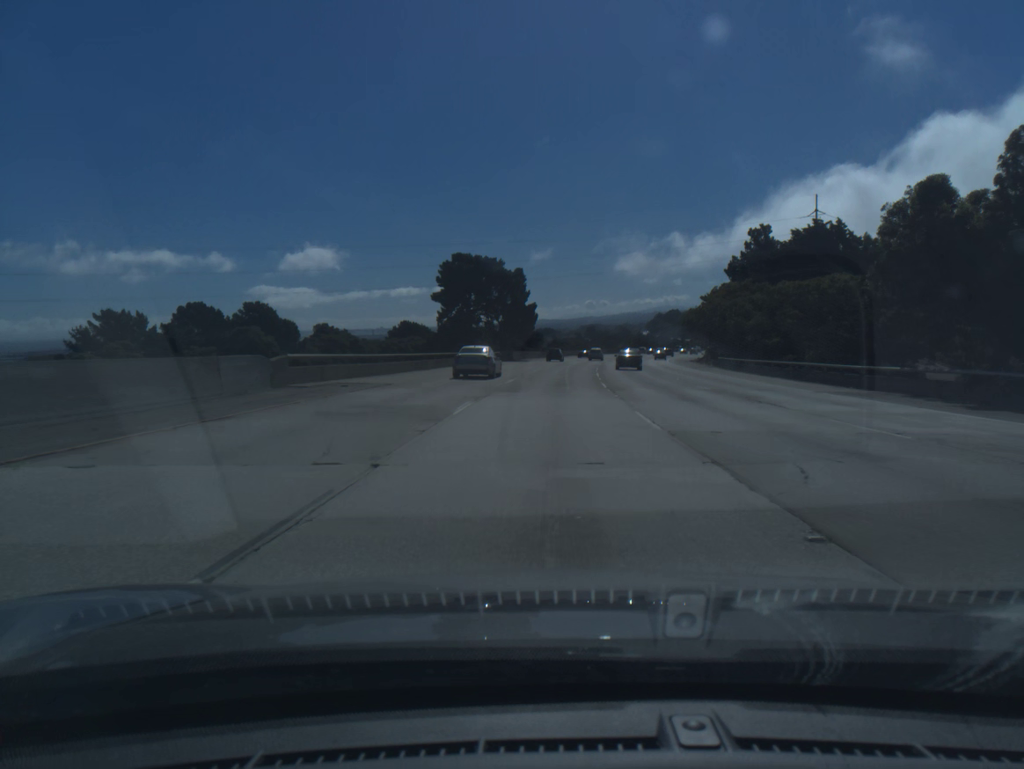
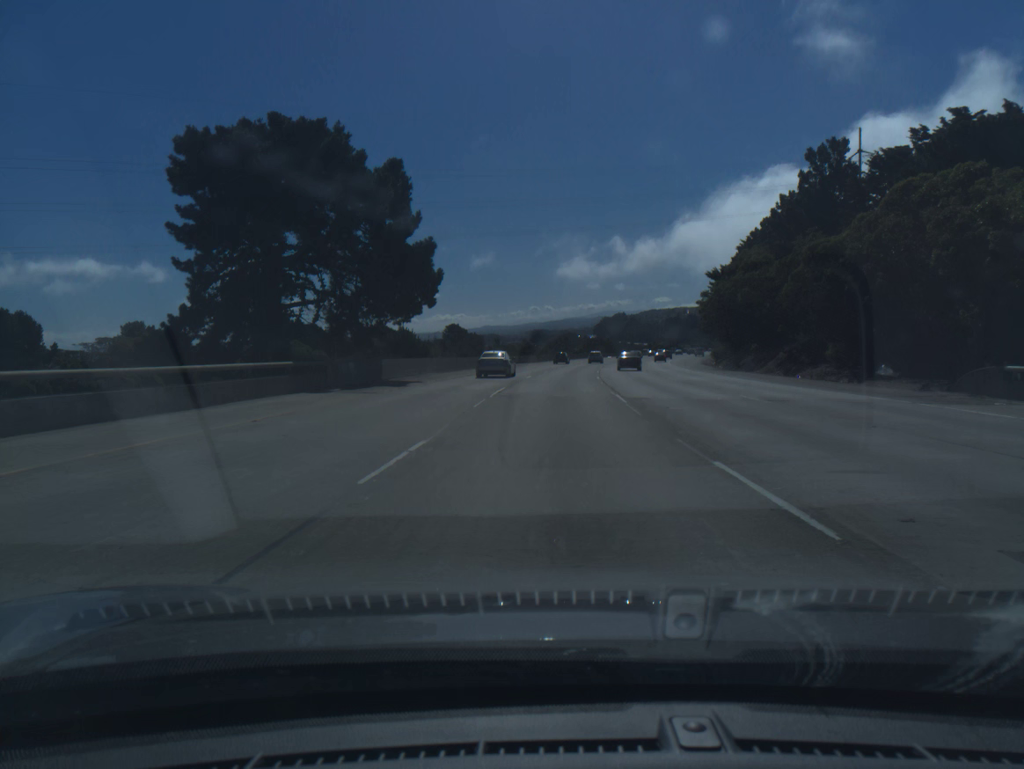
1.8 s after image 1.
(+1.5, +51.6) m; +4°
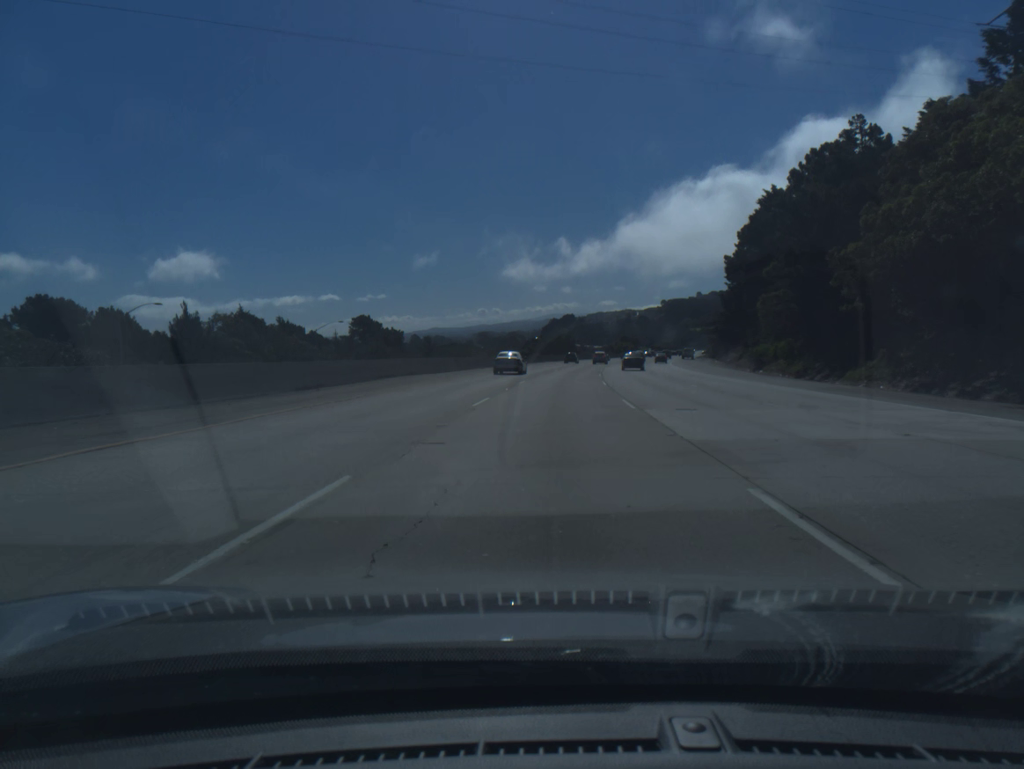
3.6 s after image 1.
(+1.8, +51.4) m; +4°
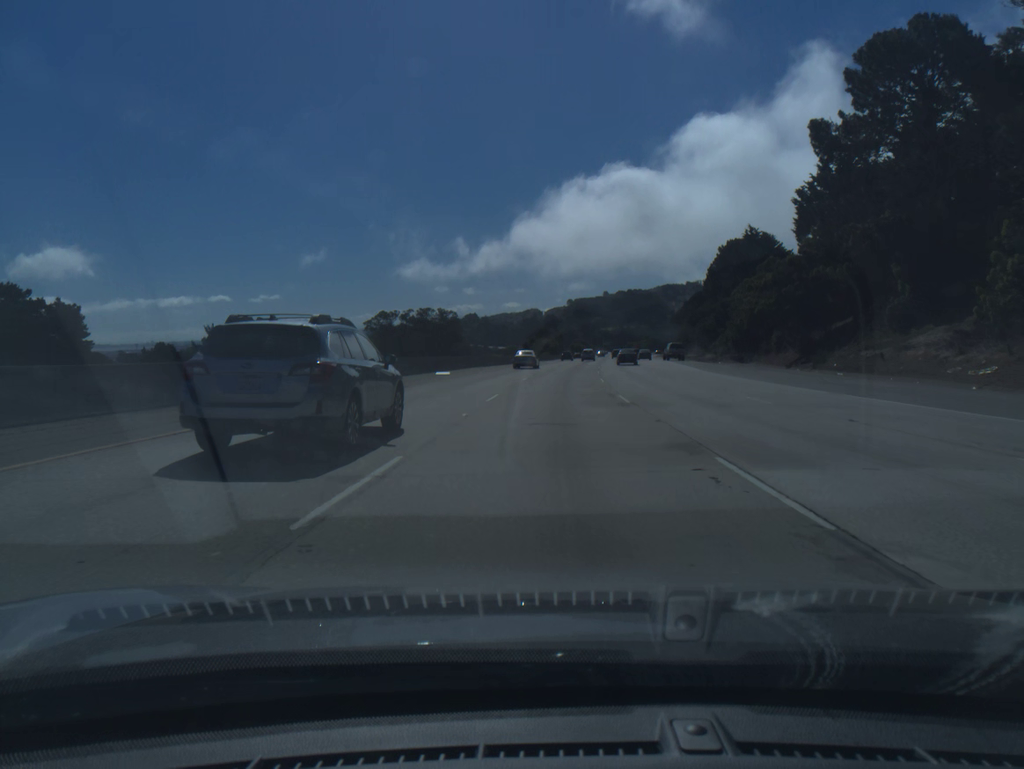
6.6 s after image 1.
(+5.1, +85.7) m; +7°
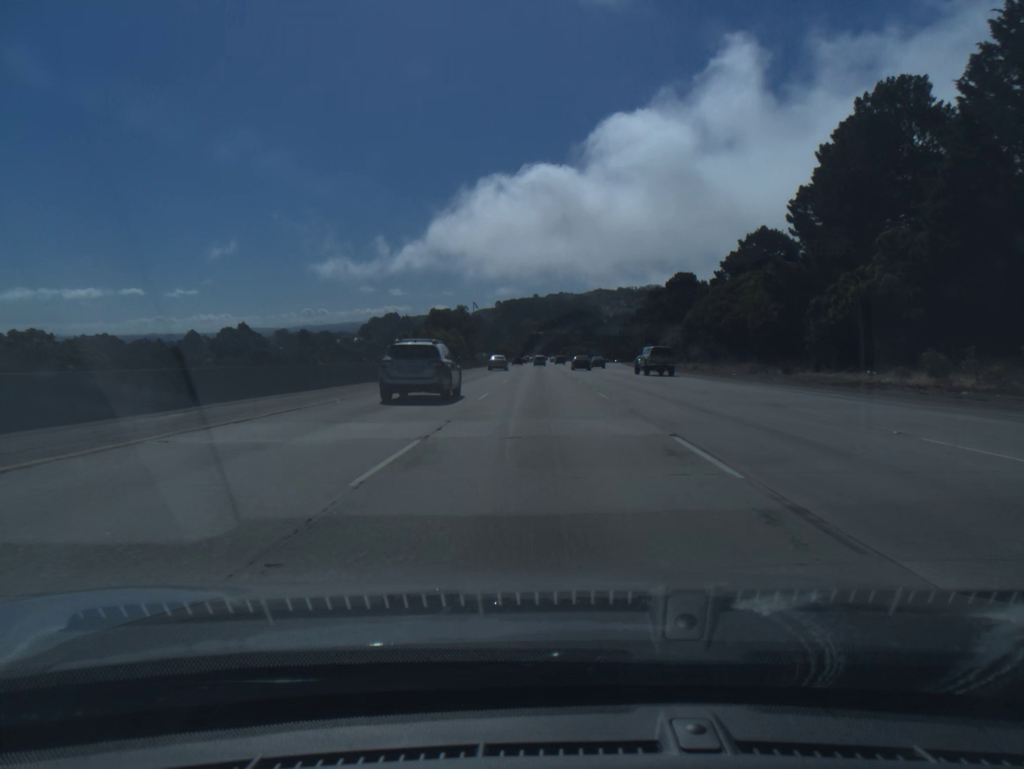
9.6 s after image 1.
(+4.5, +85.6) m; +5°
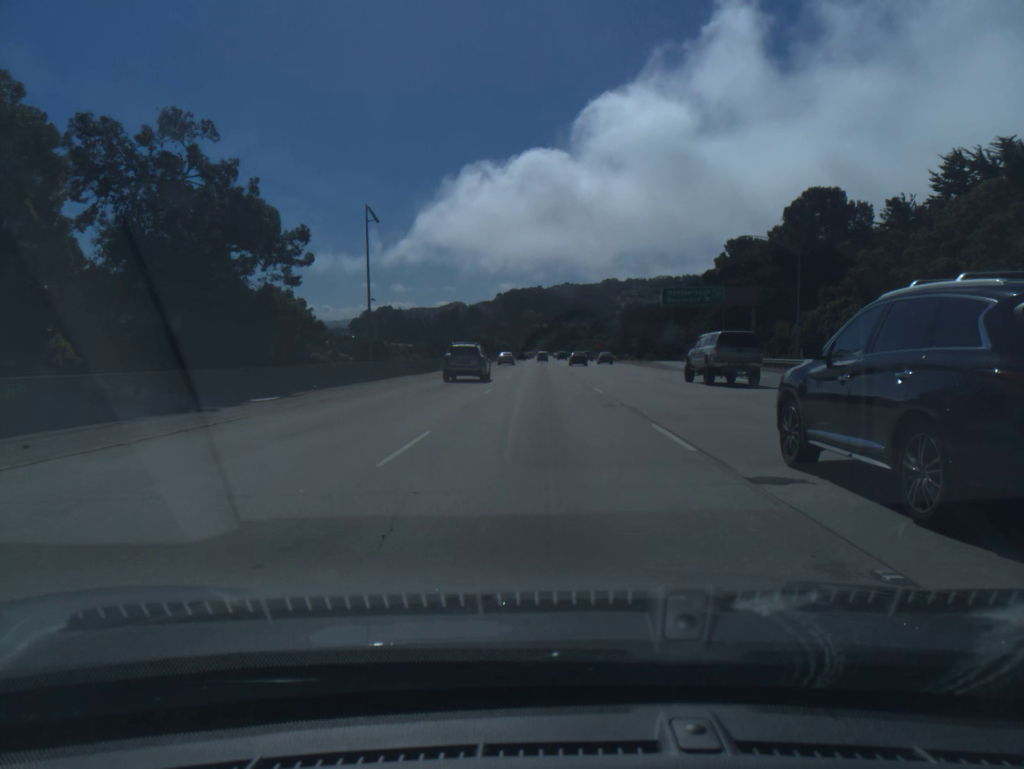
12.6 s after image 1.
(-0.1, +85.9) m; 0°
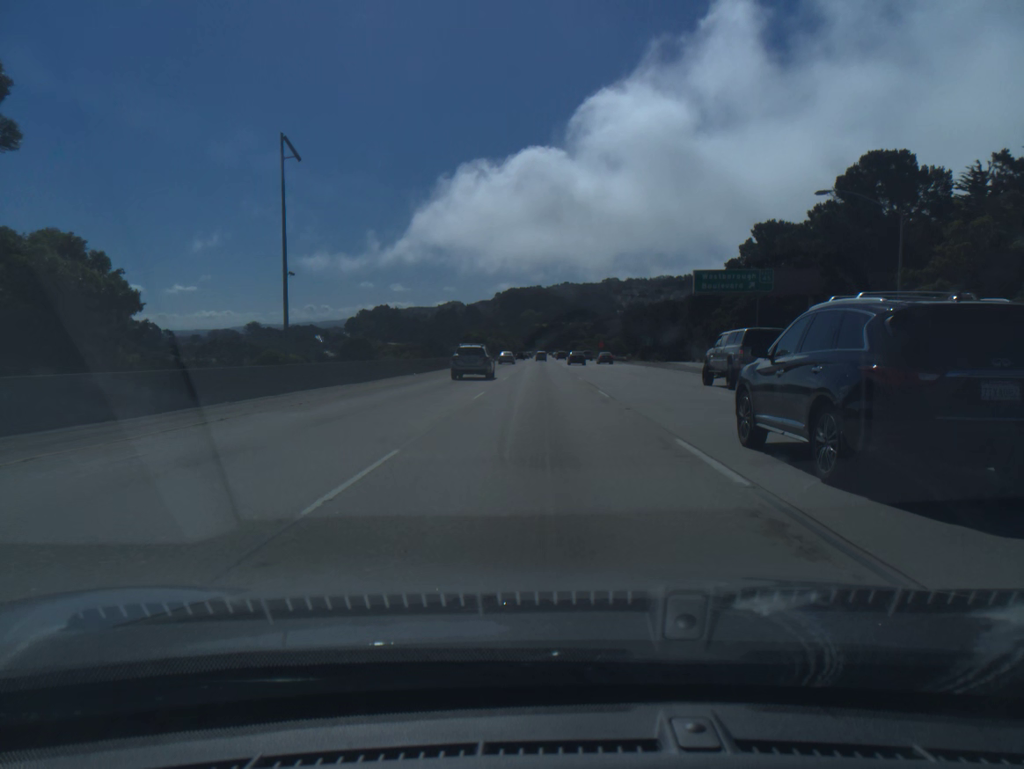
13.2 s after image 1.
(0.0, +17.2) m; 0°
